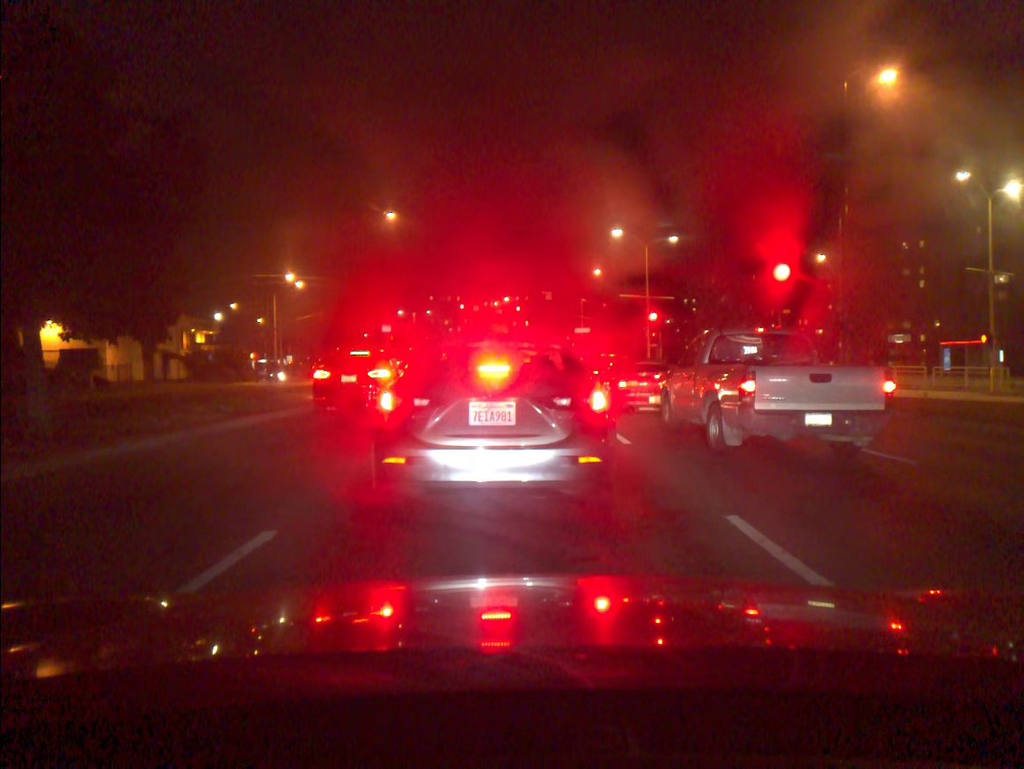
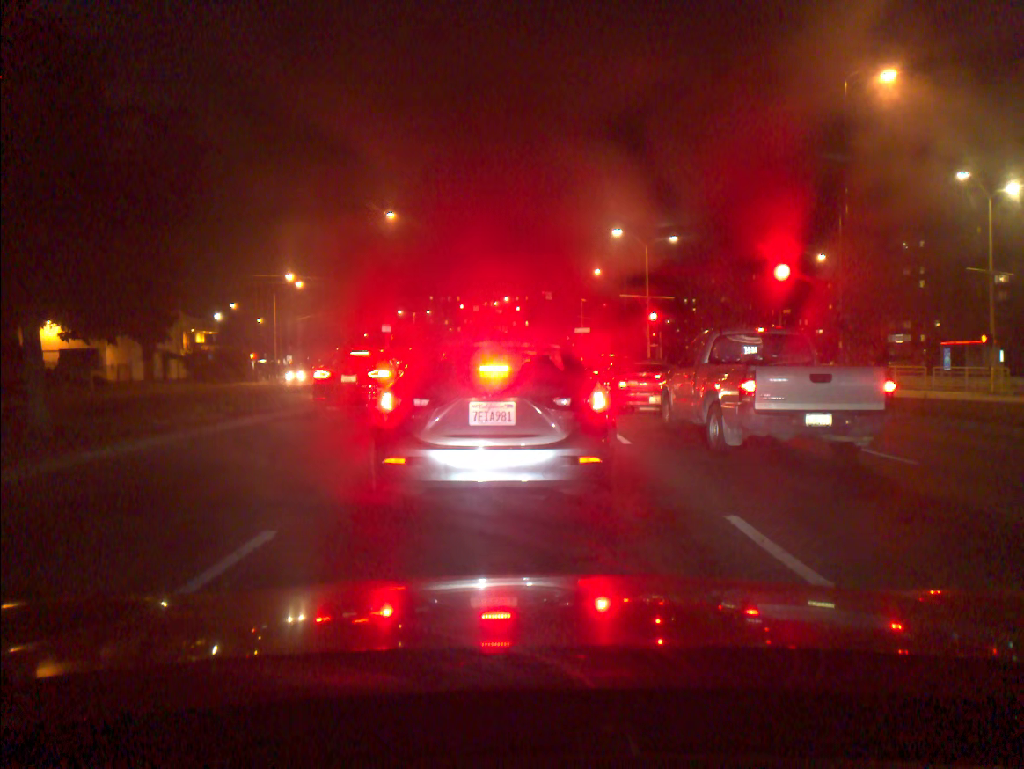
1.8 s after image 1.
(0.0, 0.0) m; 0°
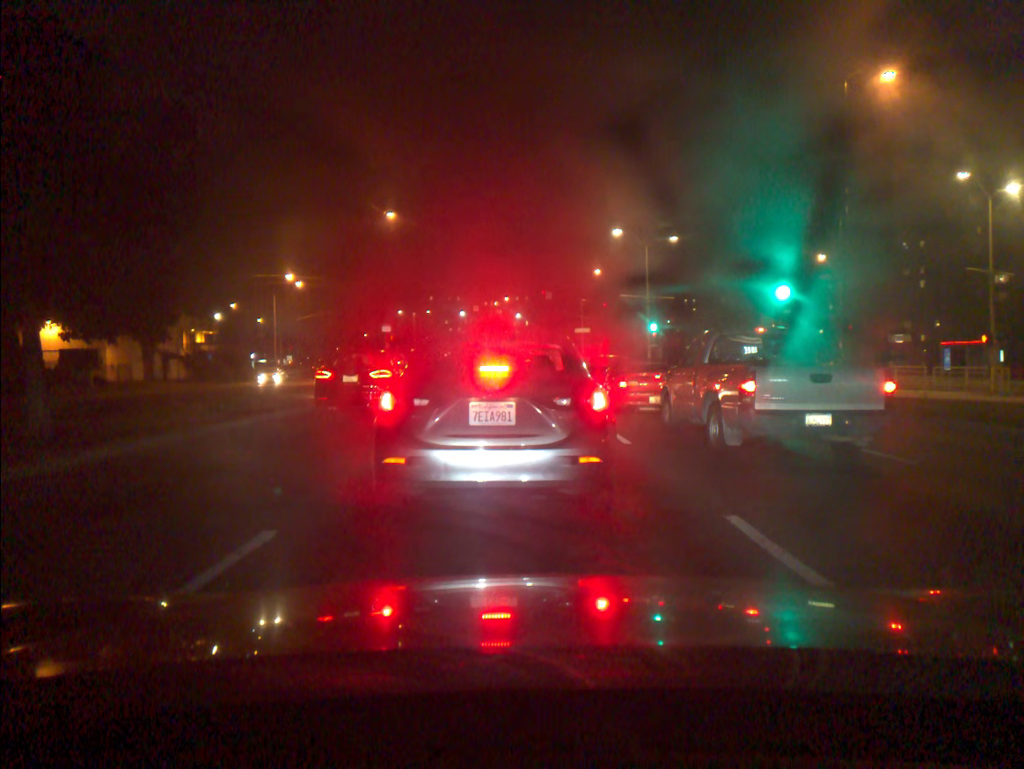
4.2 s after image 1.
(0.0, 0.0) m; 0°
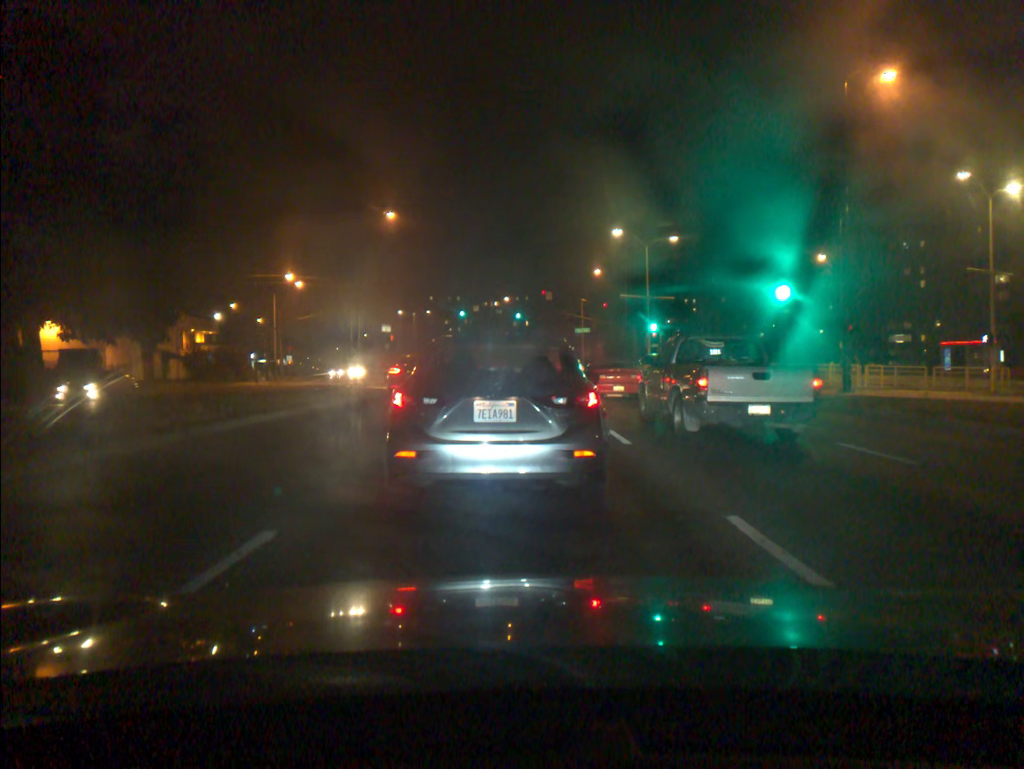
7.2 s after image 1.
(0.0, 0.0) m; 0°
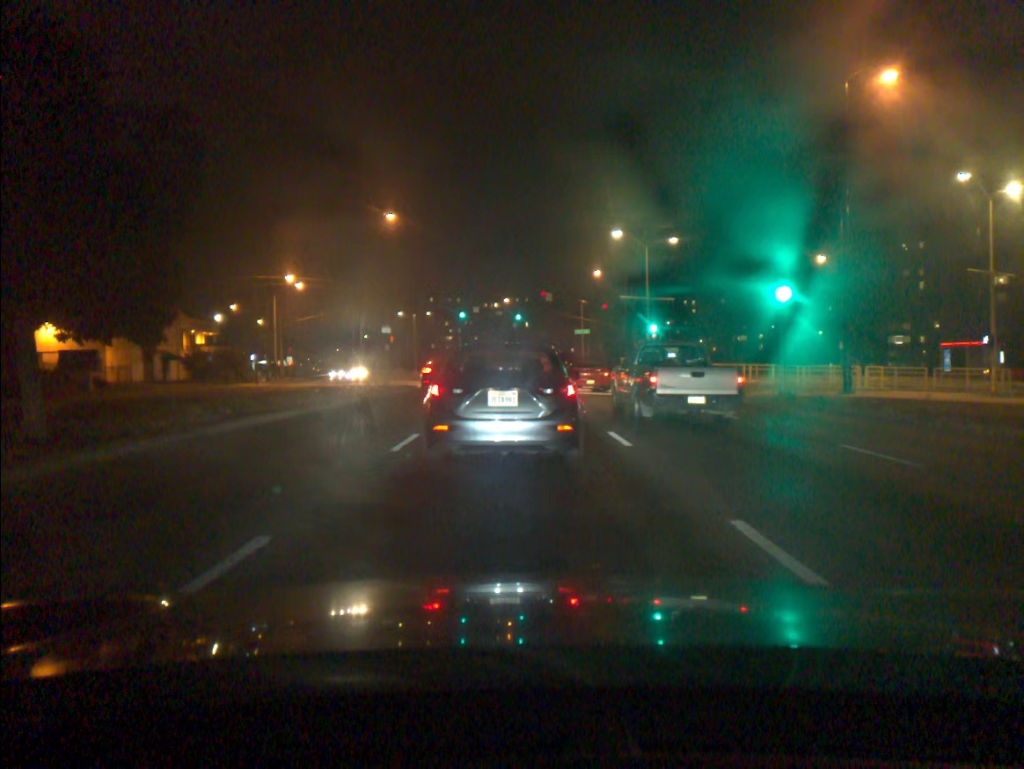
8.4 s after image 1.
(0.0, +0.1) m; 0°
